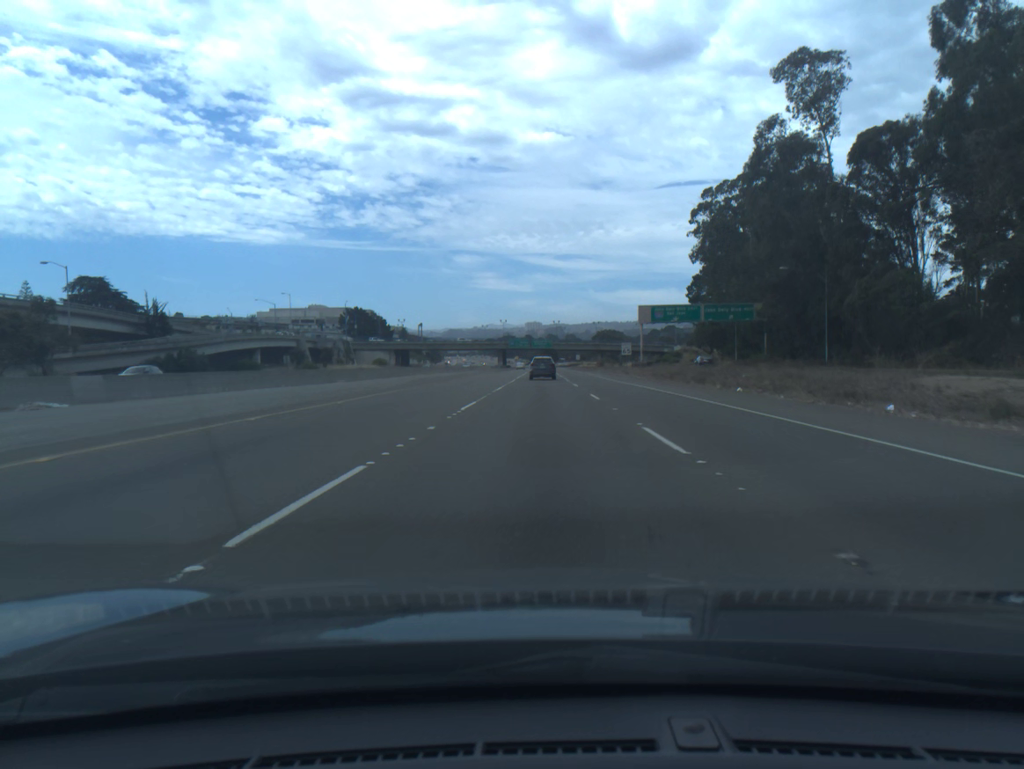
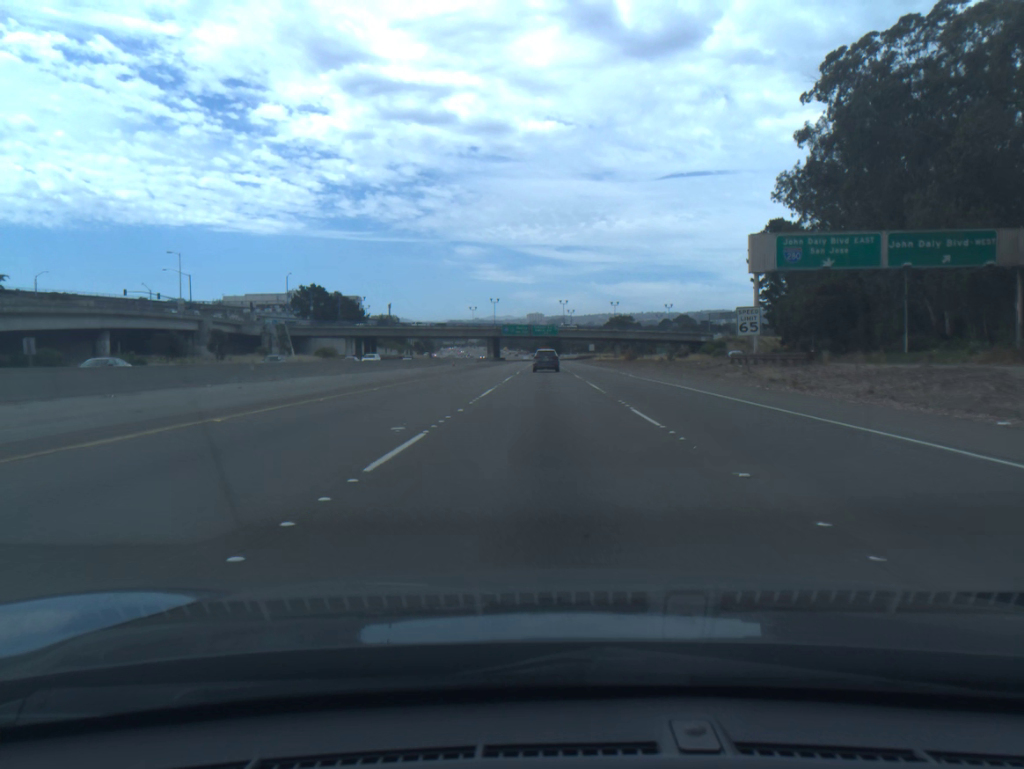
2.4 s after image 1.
(-0.2, +55.8) m; 0°
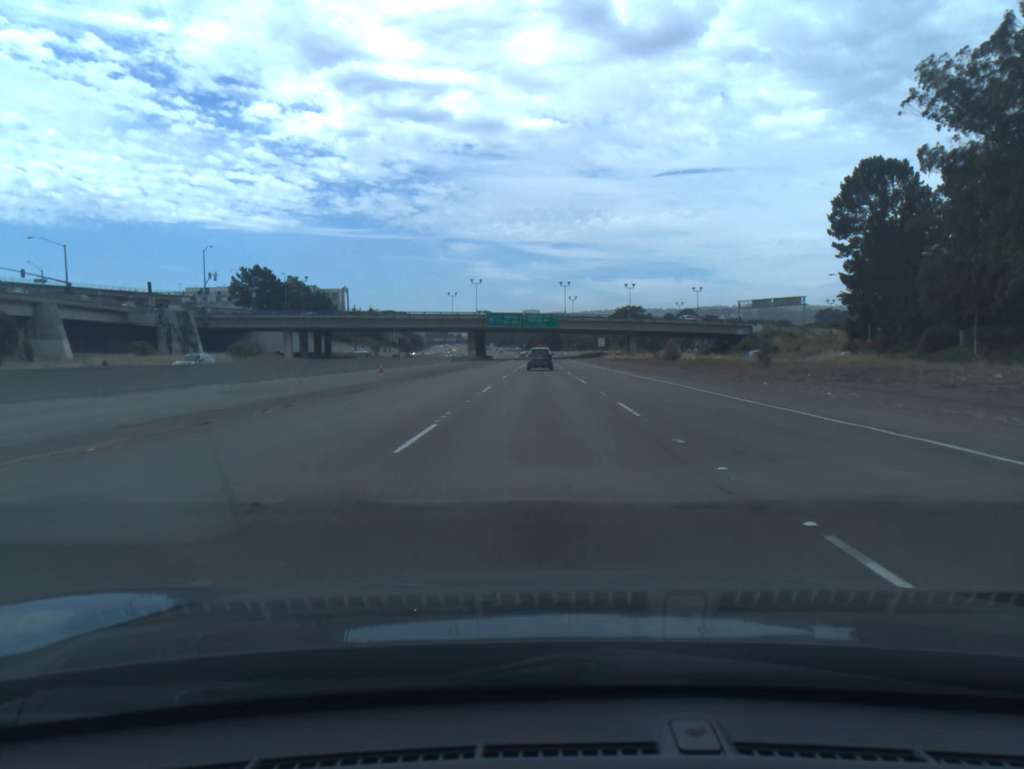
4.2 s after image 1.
(+0.1, +42.3) m; 0°
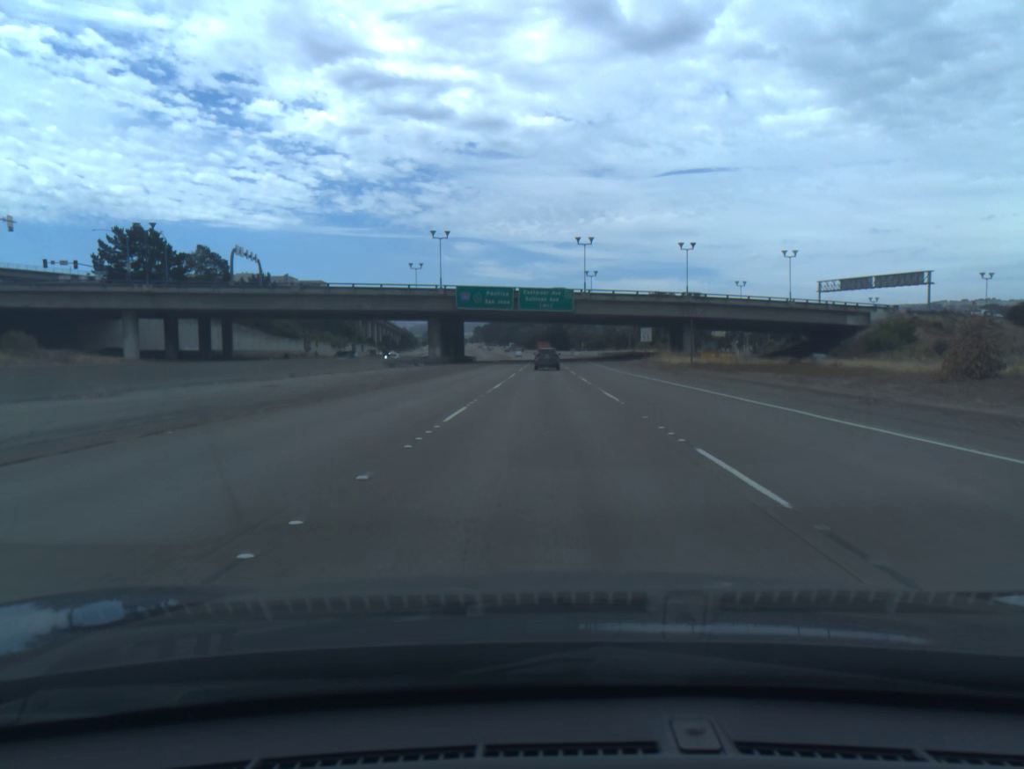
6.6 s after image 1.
(-0.3, +56.9) m; 0°
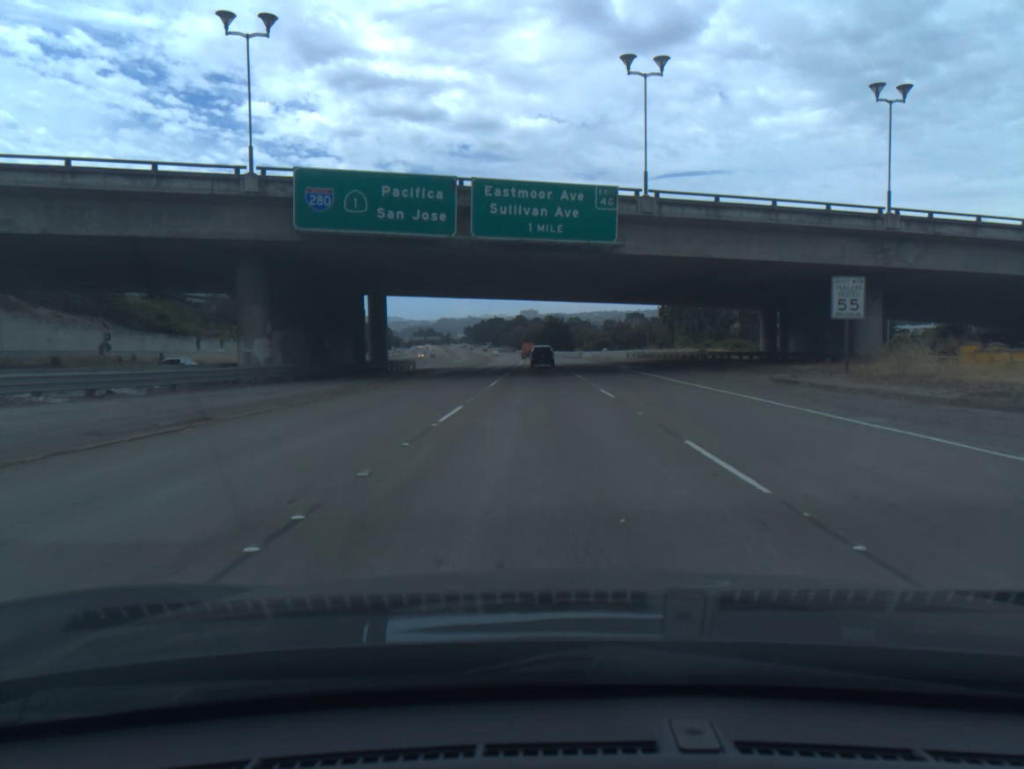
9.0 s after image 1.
(+0.2, +57.9) m; 0°
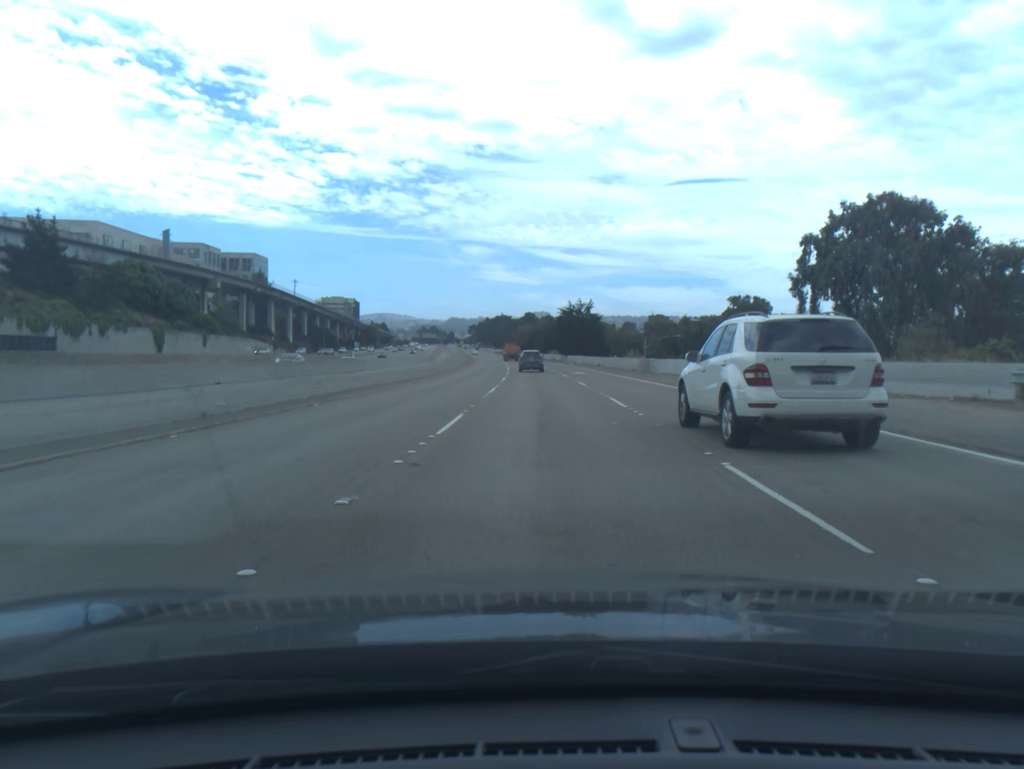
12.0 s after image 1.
(-0.3, +74.0) m; -1°
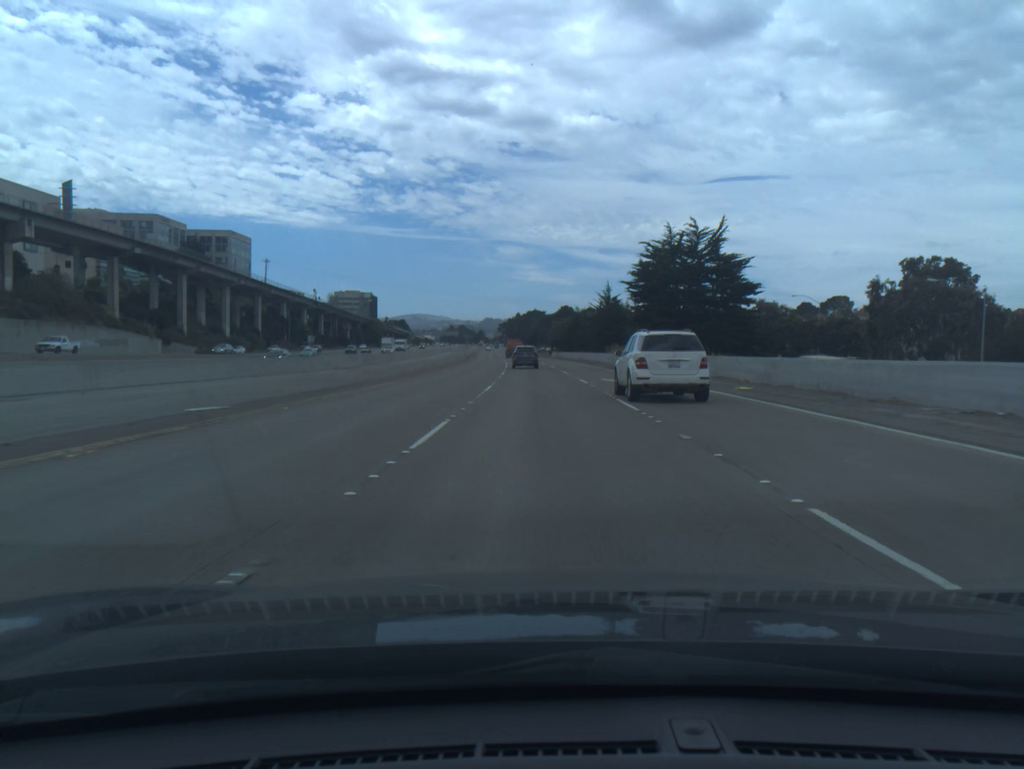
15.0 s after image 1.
(-1.4, +74.8) m; -3°
